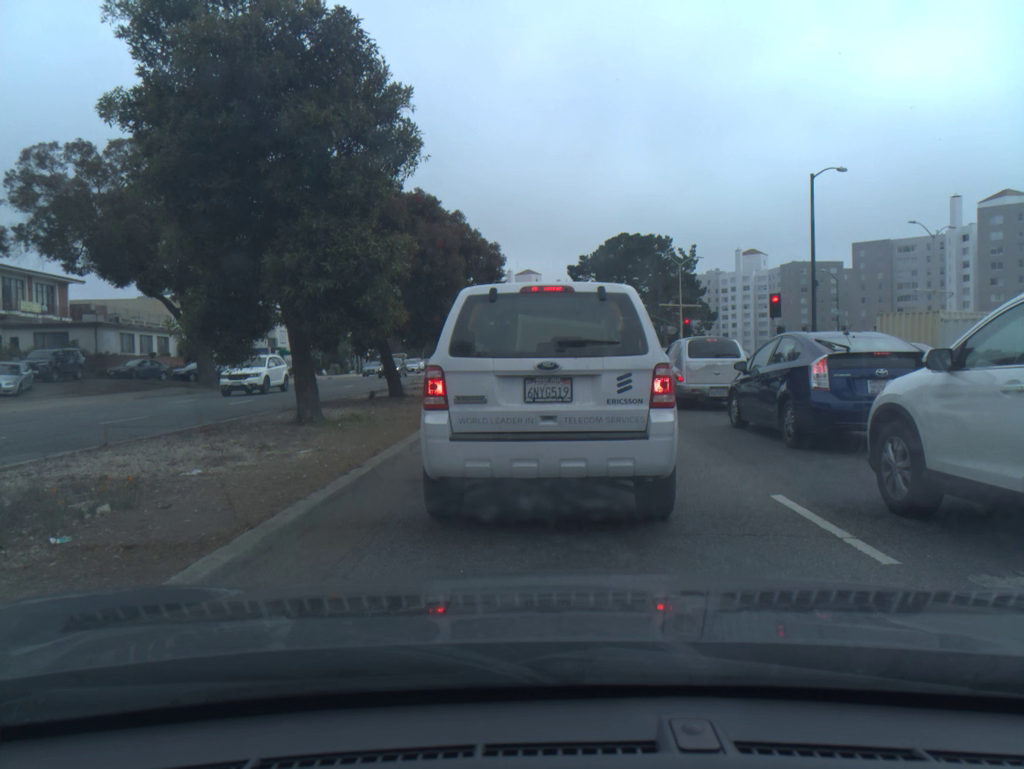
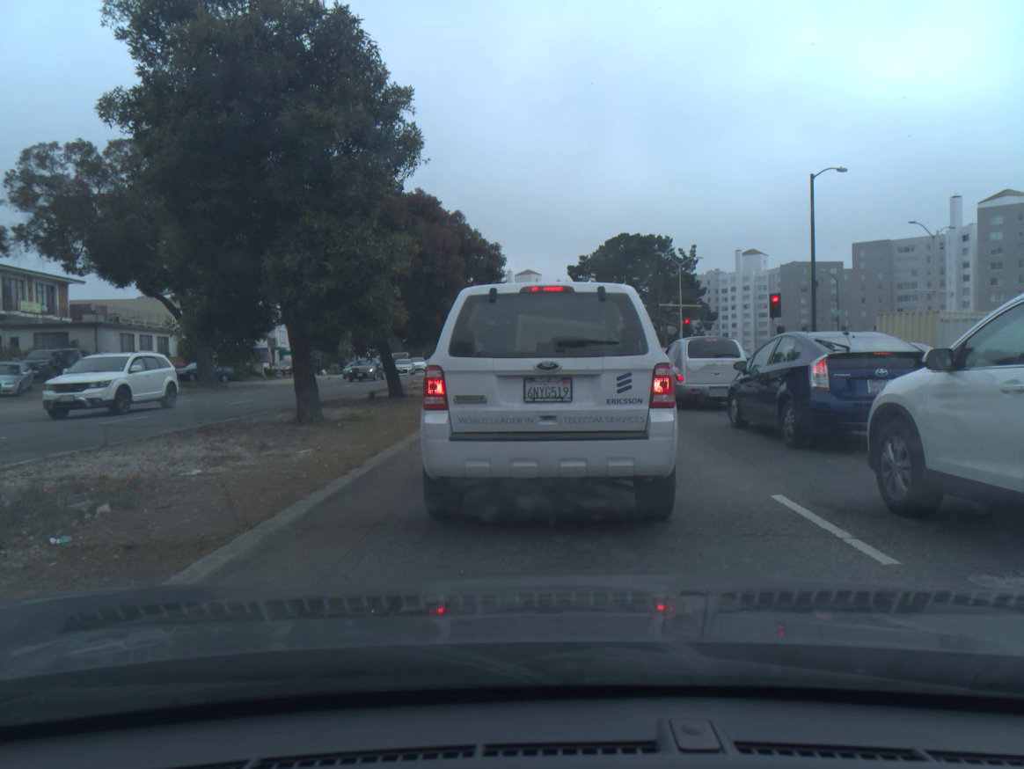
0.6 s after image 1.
(0.0, 0.0) m; 0°
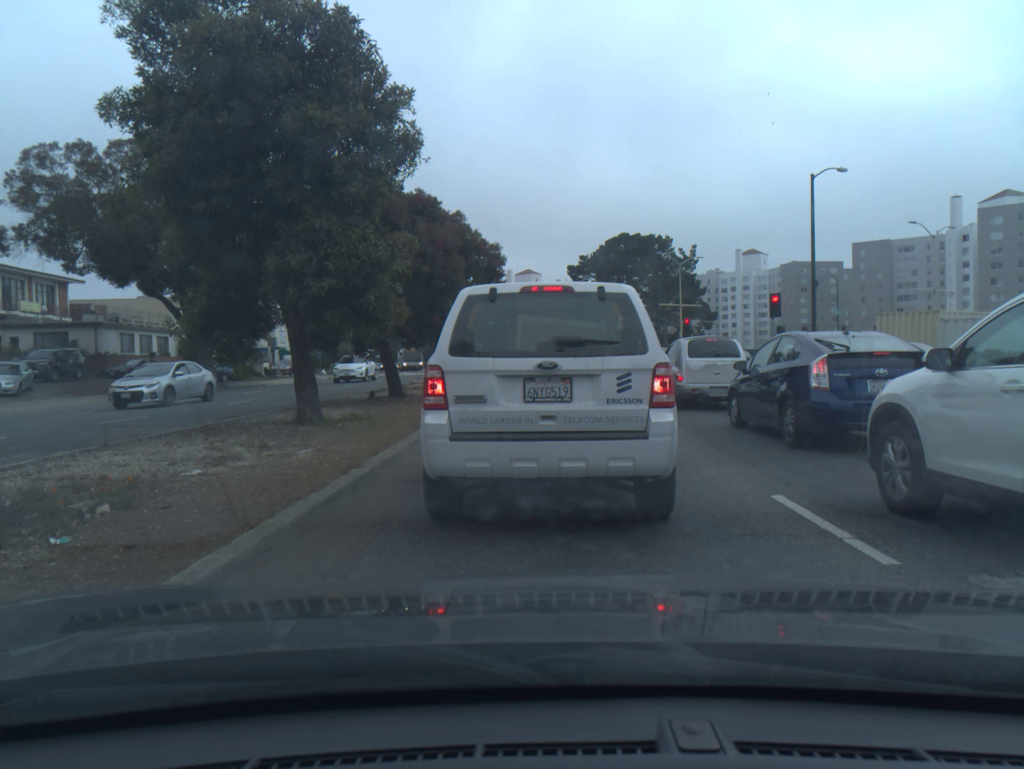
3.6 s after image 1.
(-0.1, -0.1) m; 0°
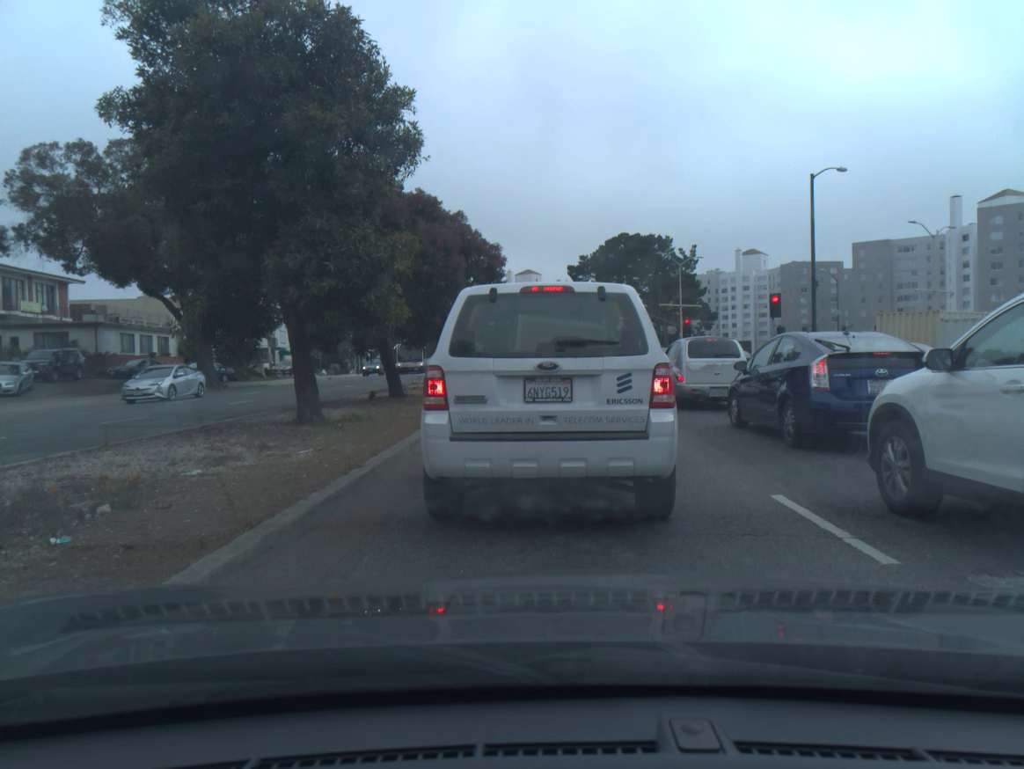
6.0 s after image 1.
(0.0, +0.1) m; 0°
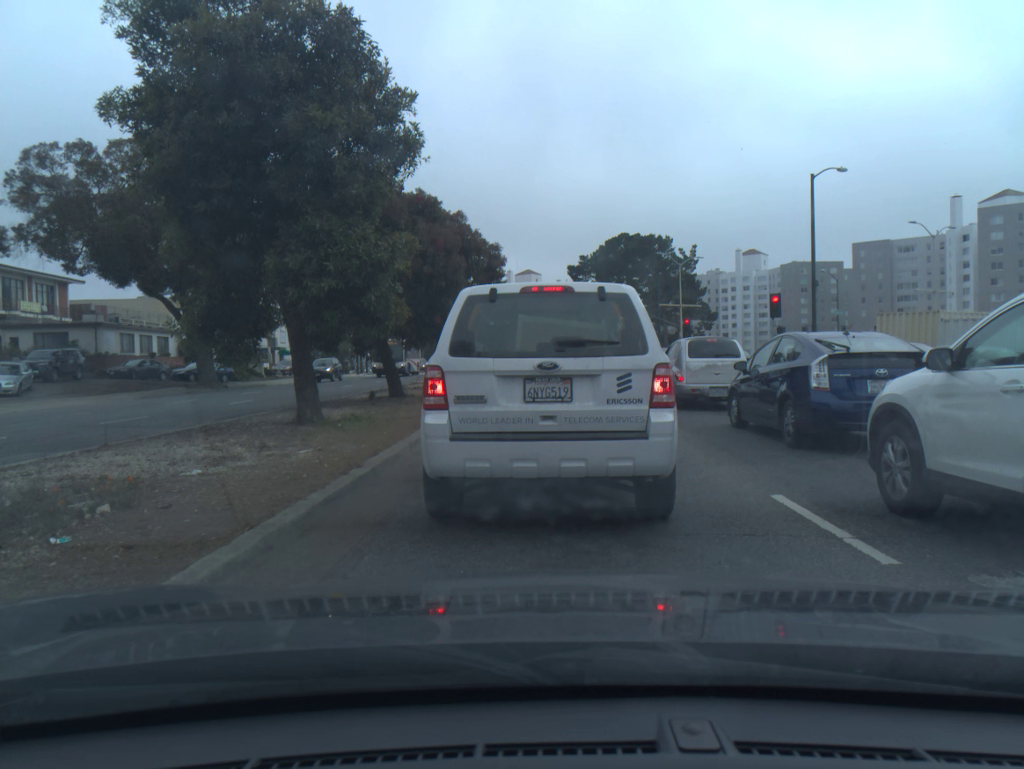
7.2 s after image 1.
(0.0, +0.1) m; 0°
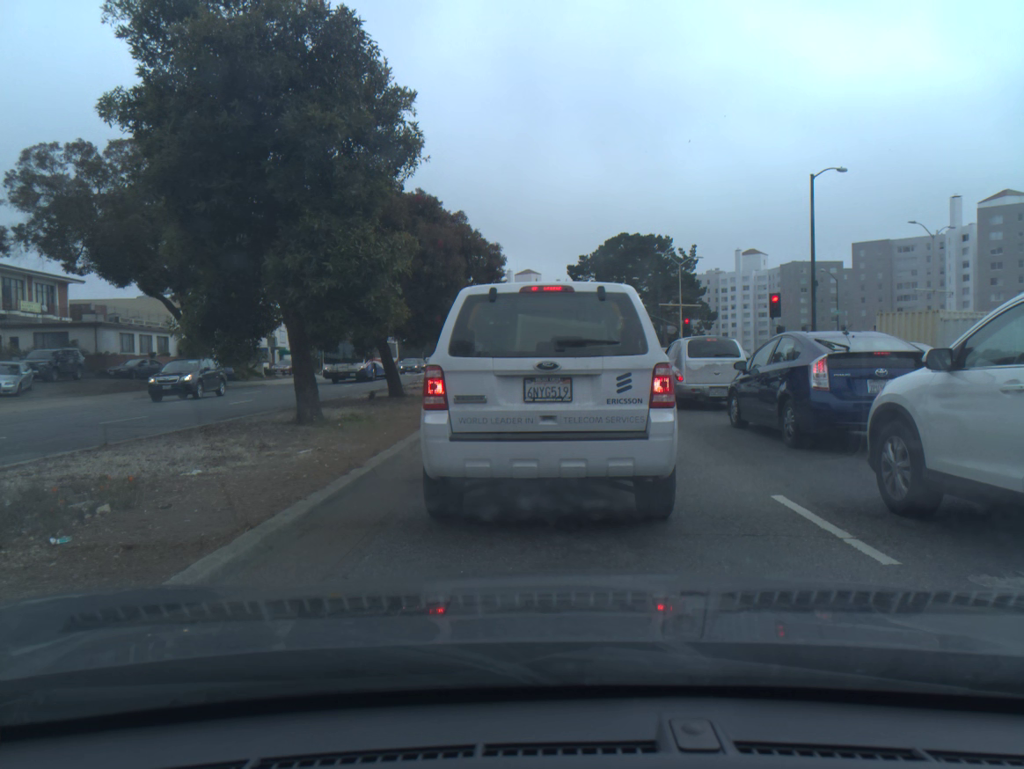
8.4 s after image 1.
(+0.1, +0.2) m; 0°
